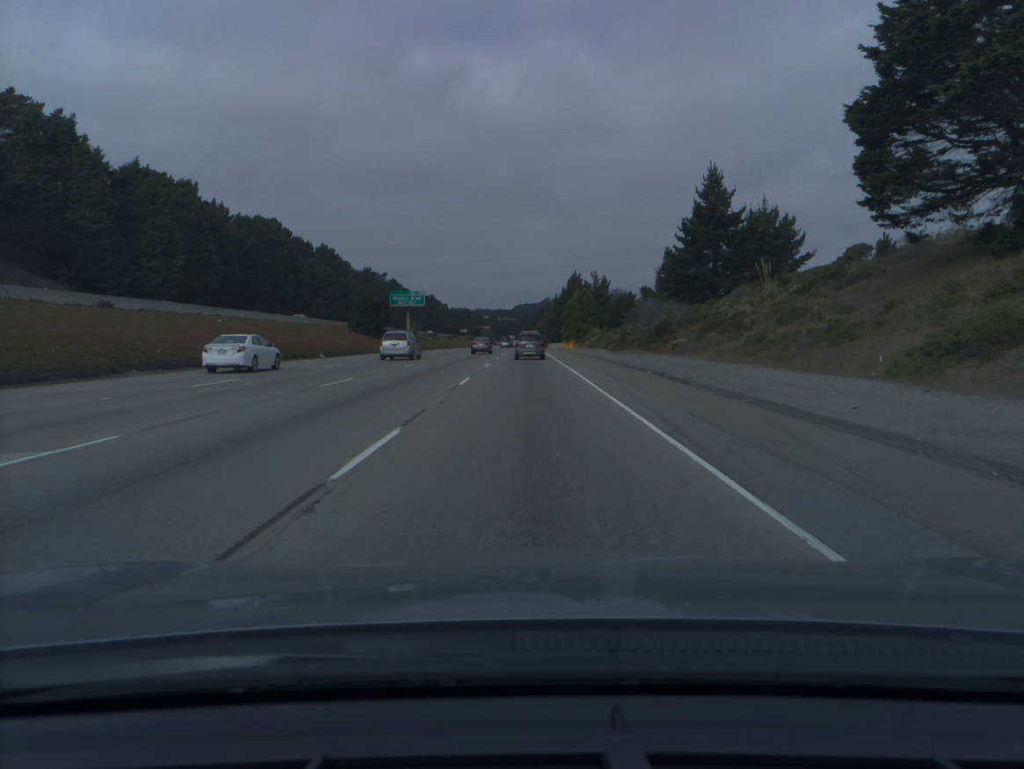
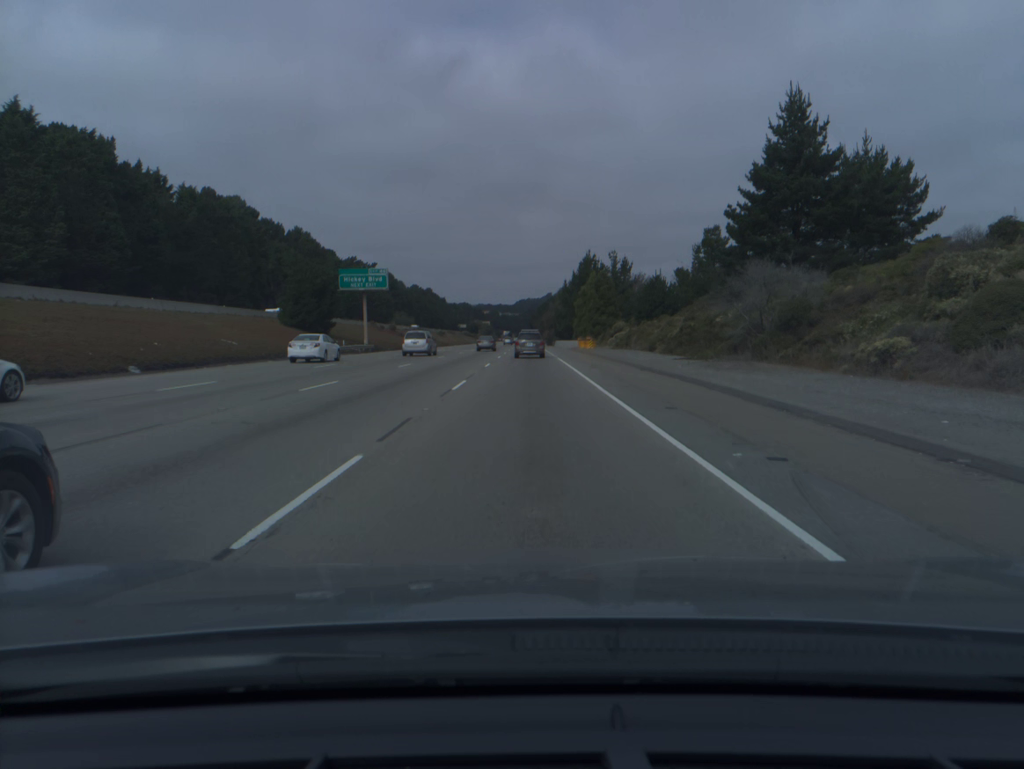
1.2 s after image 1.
(0.0, +31.4) m; 0°
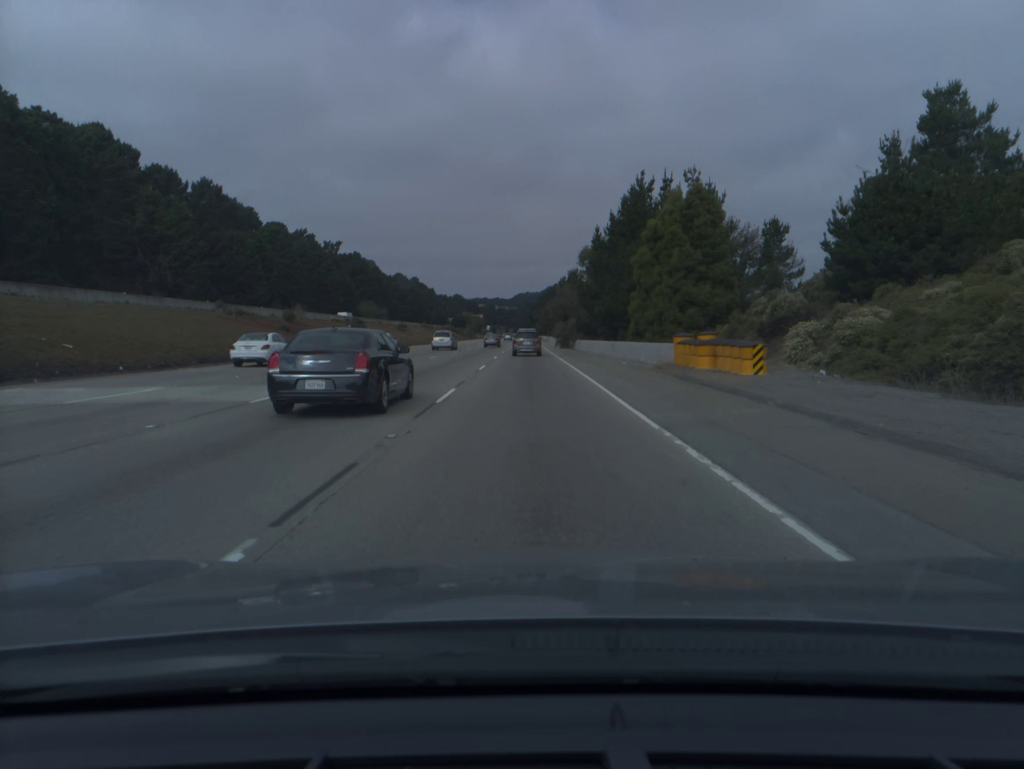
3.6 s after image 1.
(0.0, +62.4) m; 0°
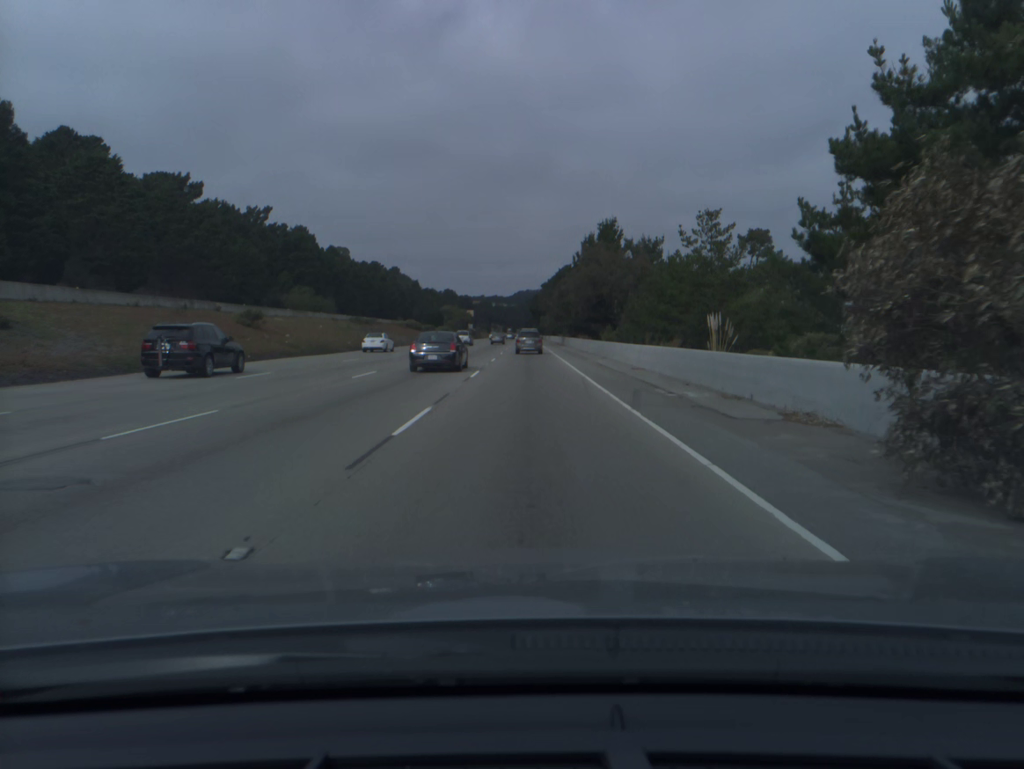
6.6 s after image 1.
(0.0, +78.4) m; 0°
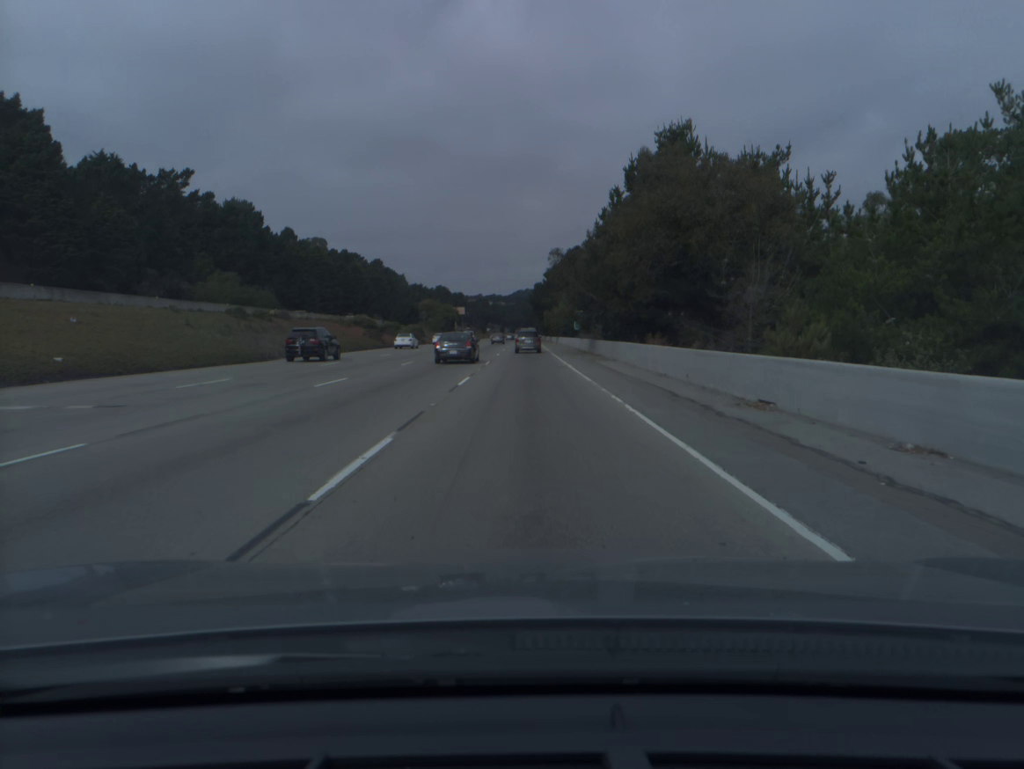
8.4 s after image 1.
(0.0, +47.9) m; 0°
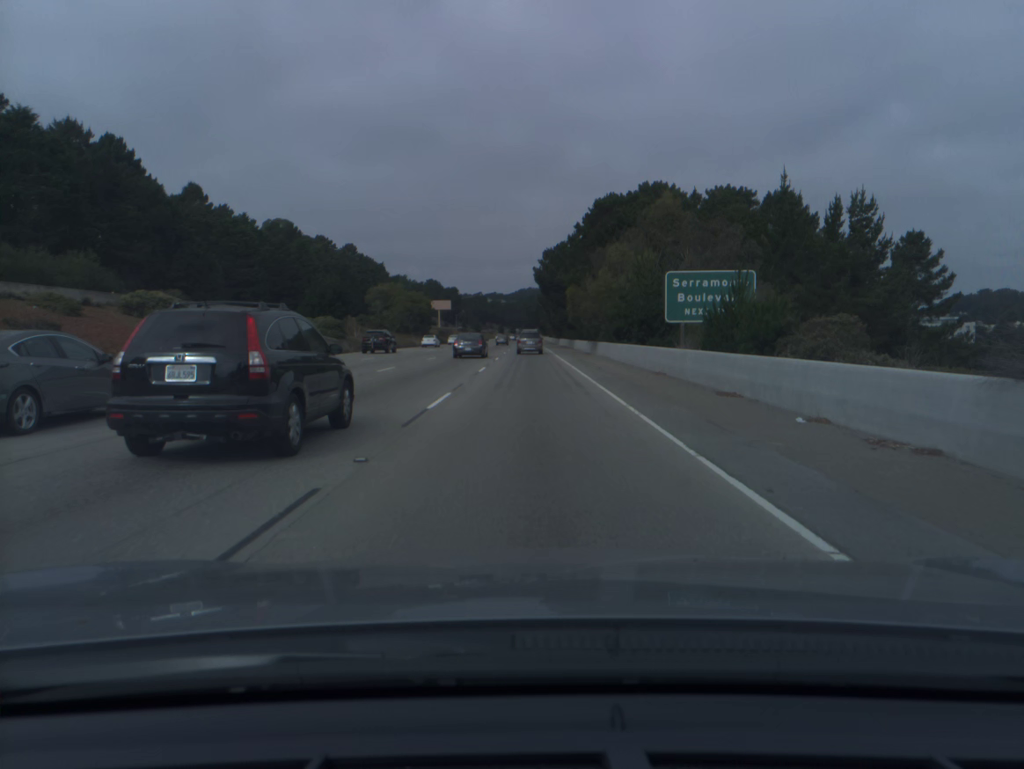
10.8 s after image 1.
(-0.1, +64.7) m; 0°
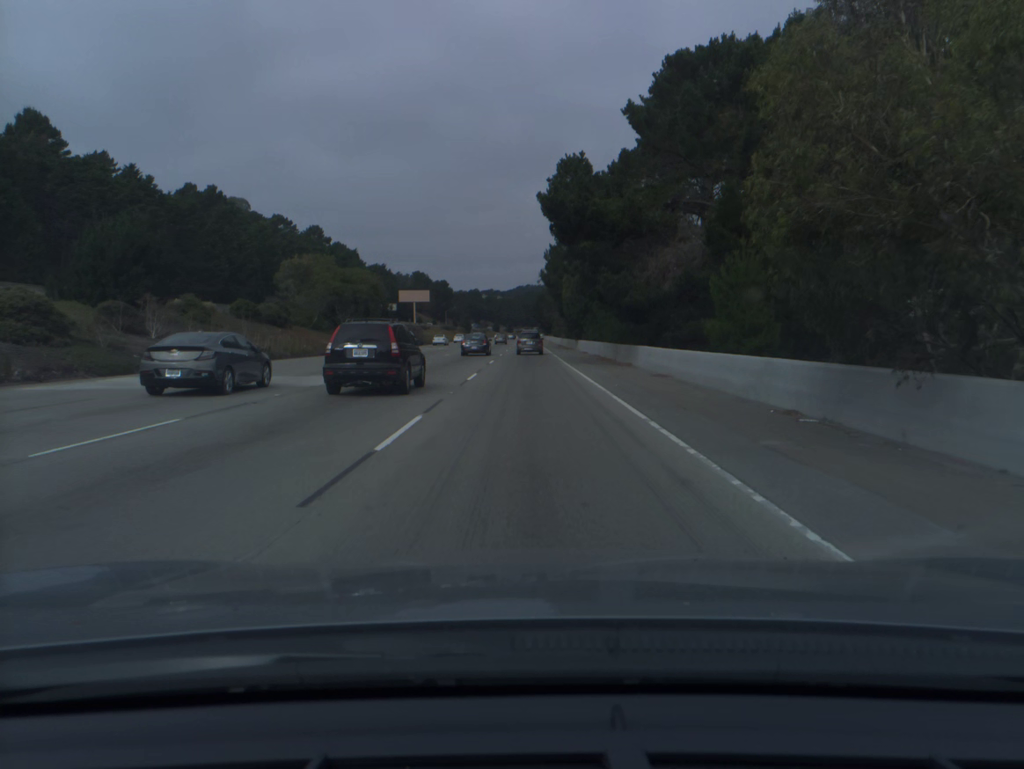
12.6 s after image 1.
(0.0, +48.9) m; 0°
